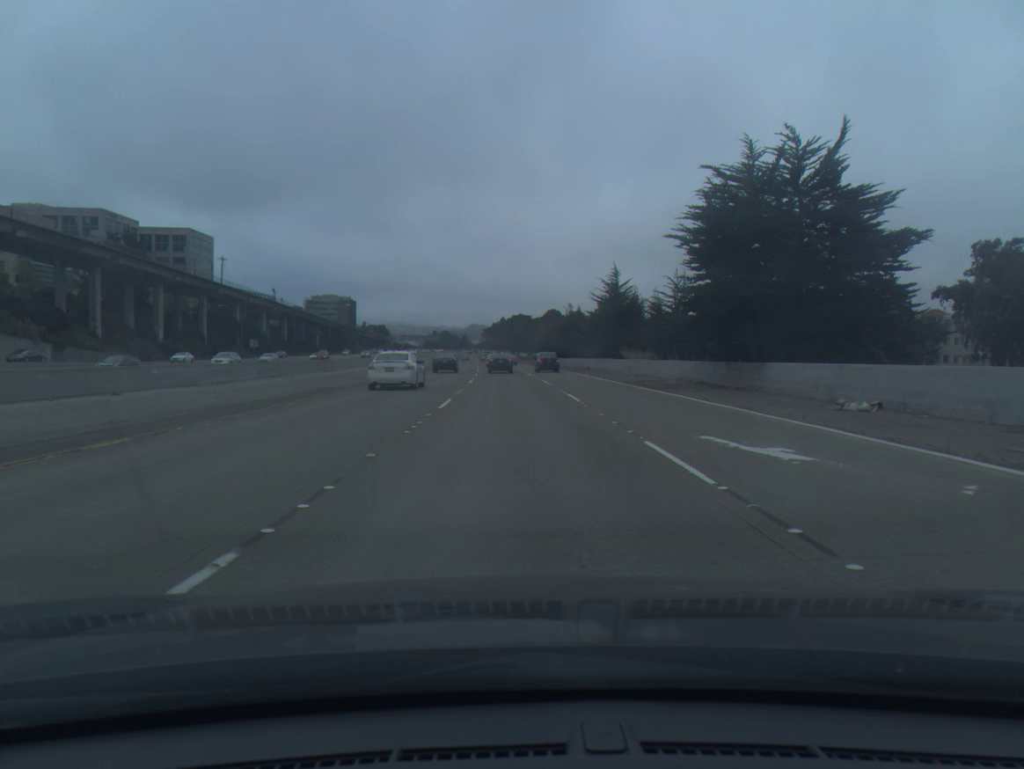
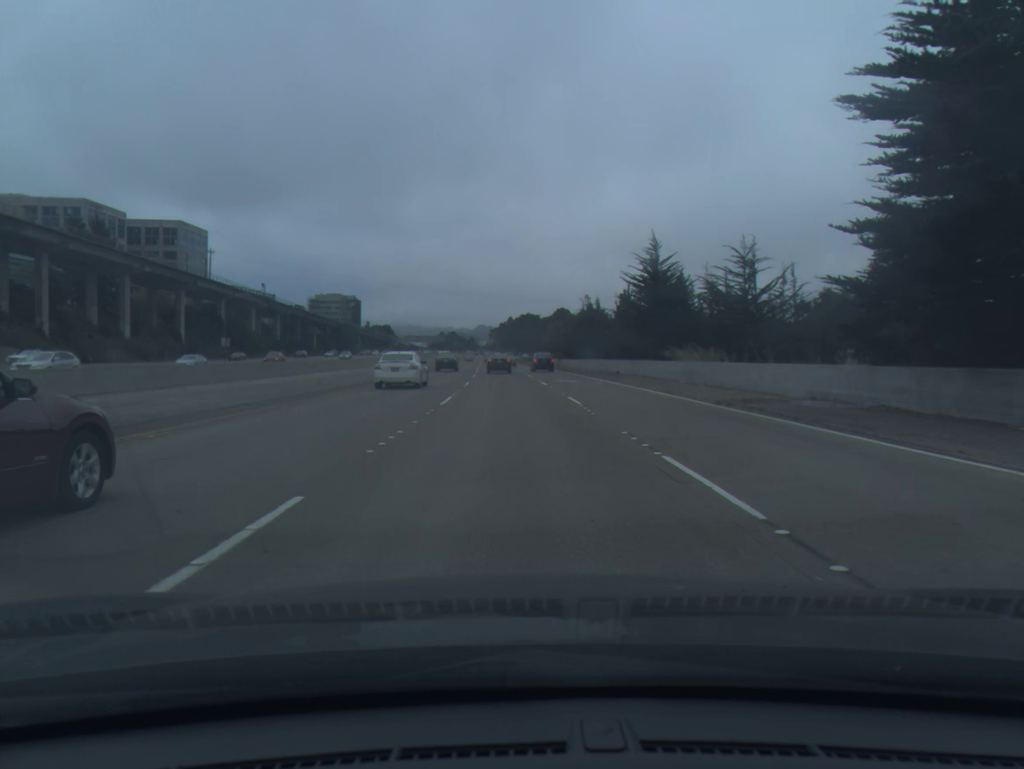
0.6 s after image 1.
(-0.1, +16.4) m; -1°
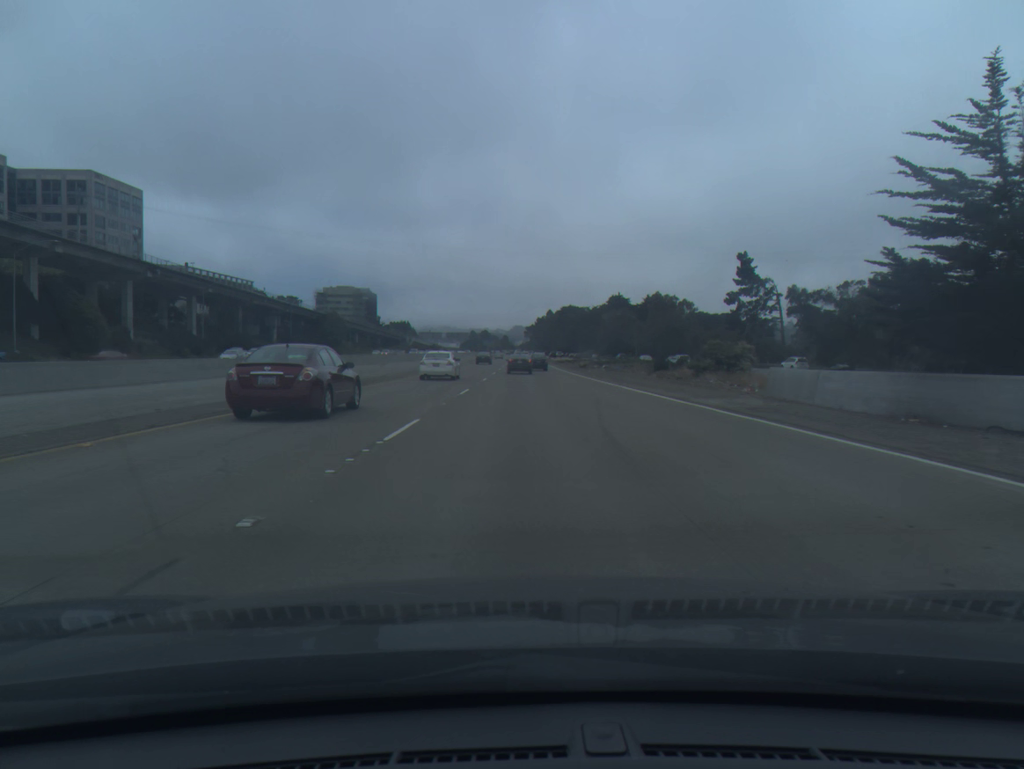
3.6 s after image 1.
(-2.3, +81.8) m; -3°
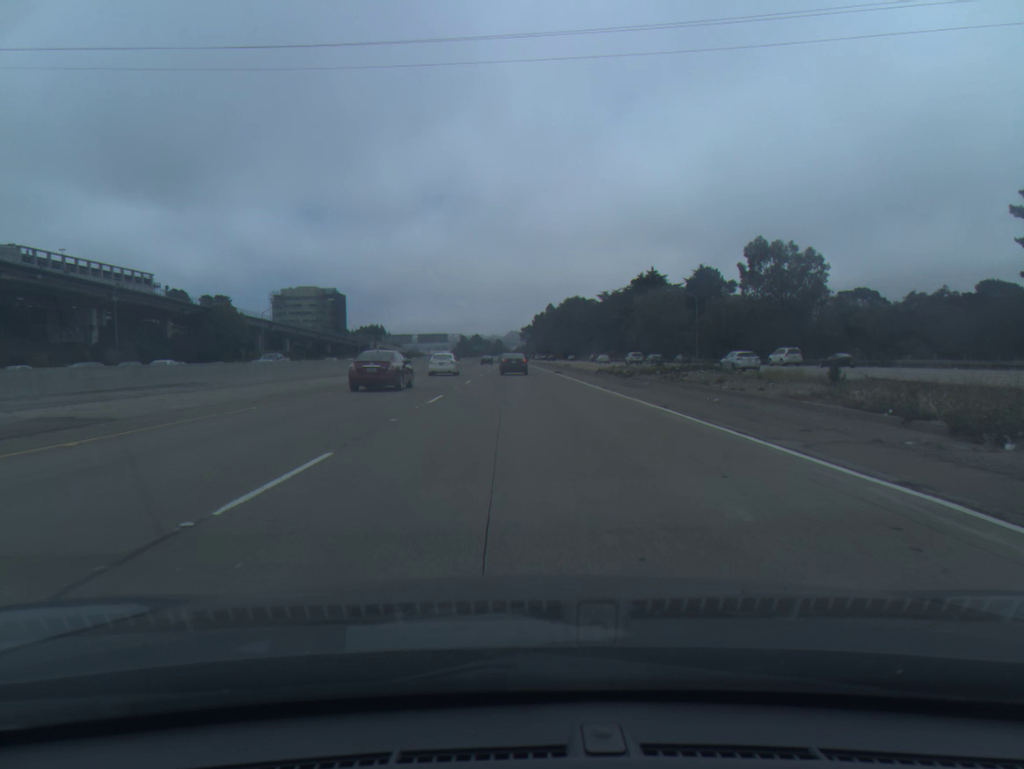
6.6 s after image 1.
(+0.5, +79.1) m; 0°
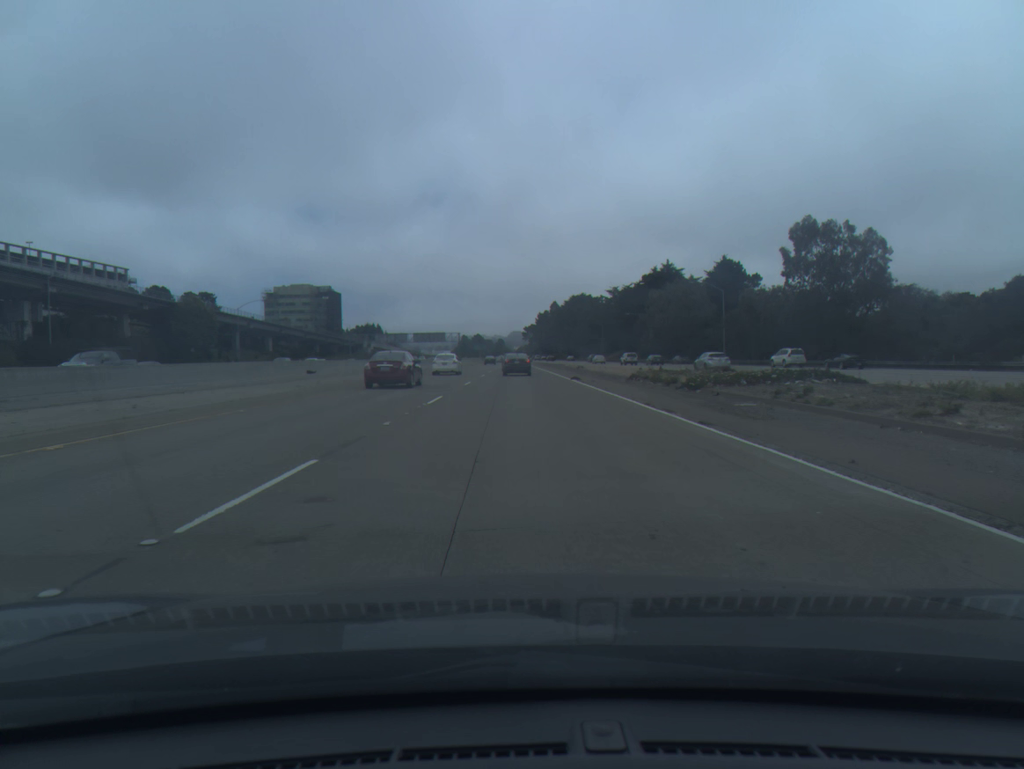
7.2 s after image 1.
(0.0, +15.3) m; 0°
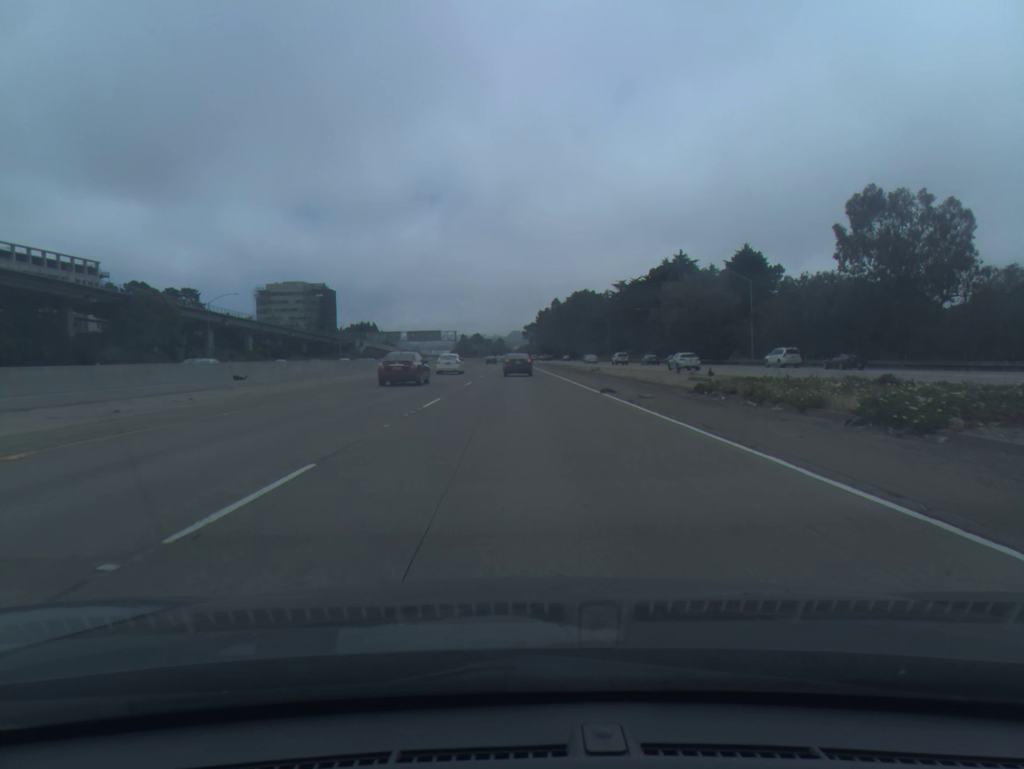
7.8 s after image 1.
(0.0, +15.2) m; 0°
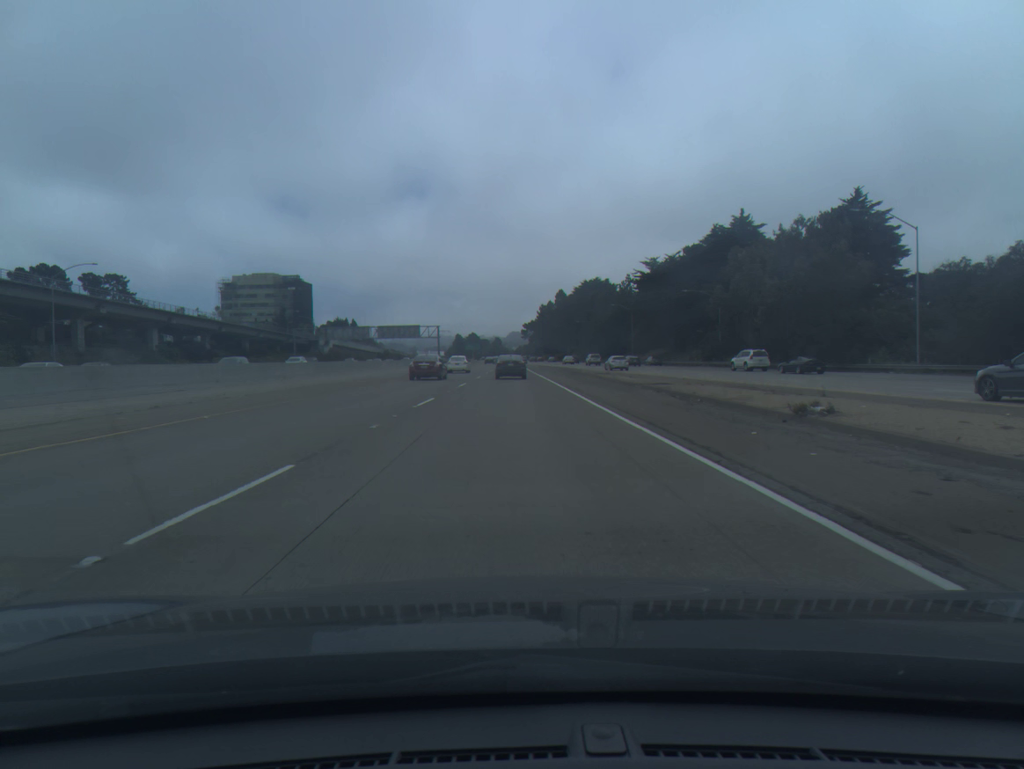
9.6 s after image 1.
(+0.1, +44.2) m; 0°
